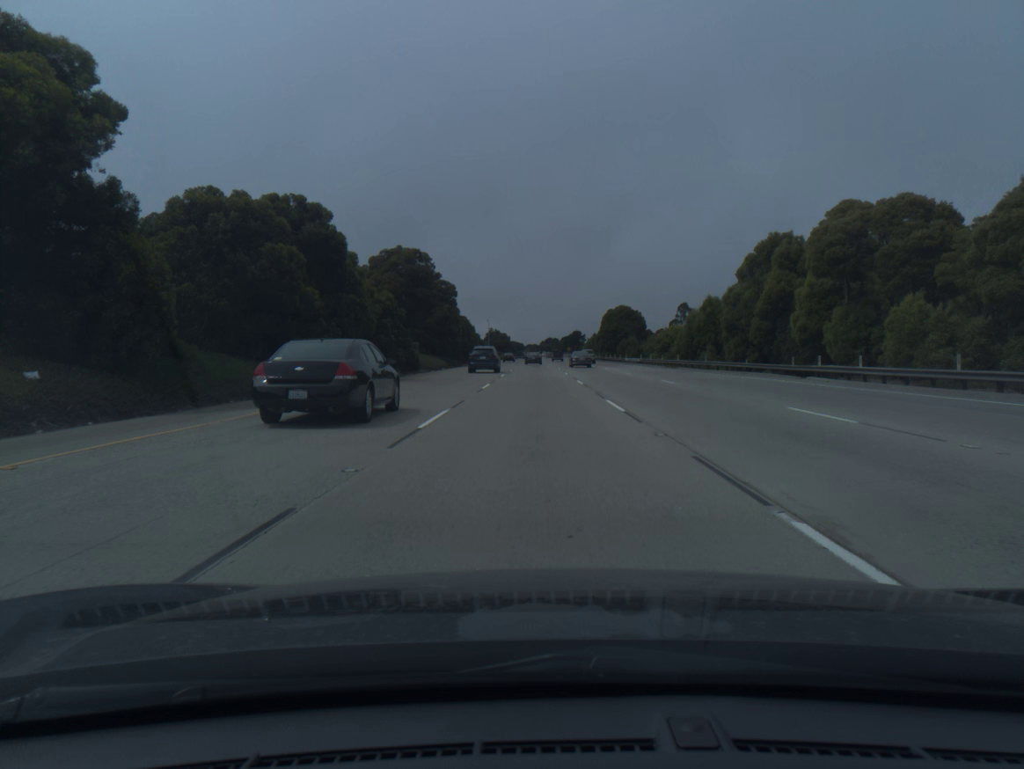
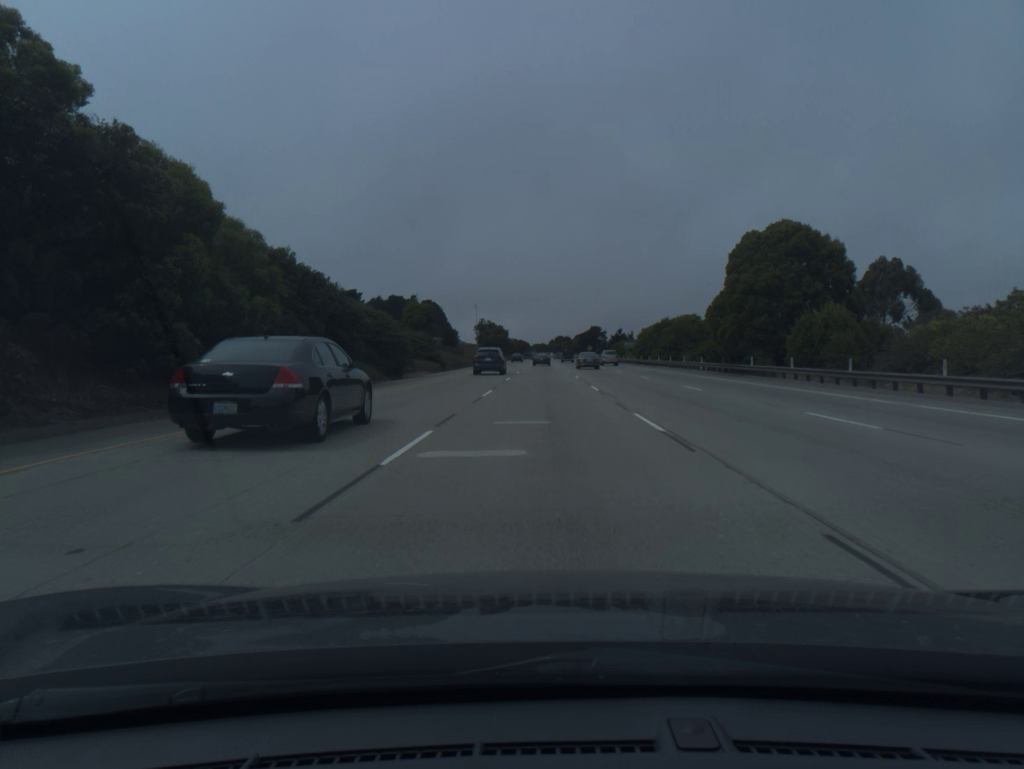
(-0.6, +91.5) m; -1°
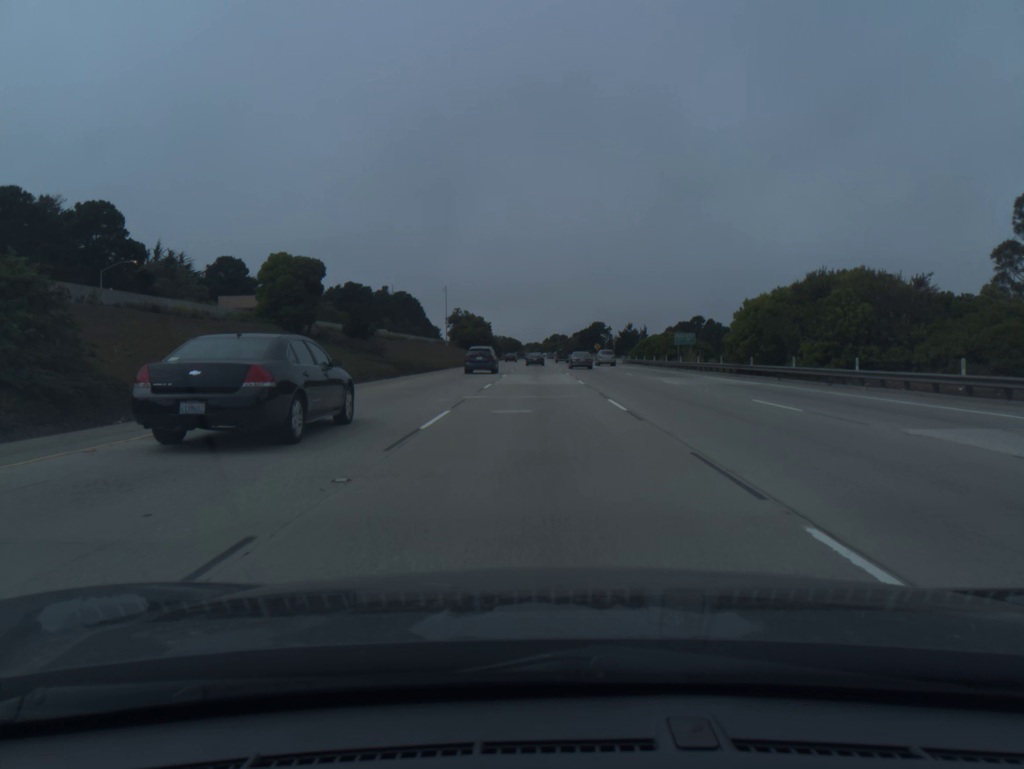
(+0.2, +55.0) m; 0°
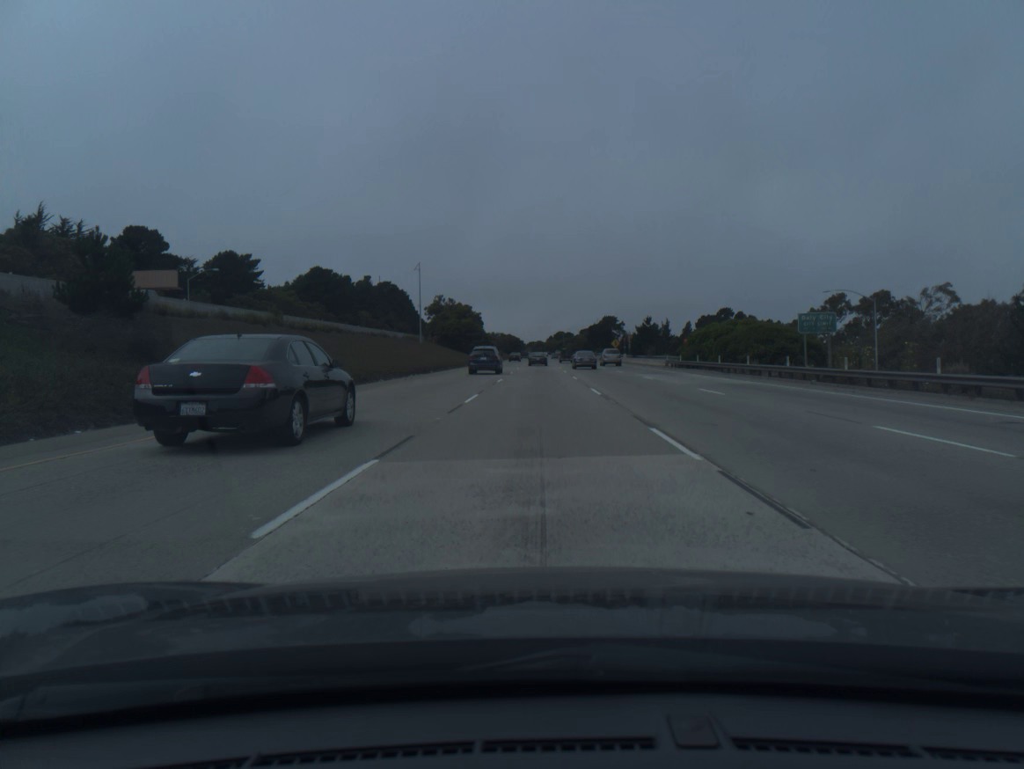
(0.0, +36.5) m; 0°
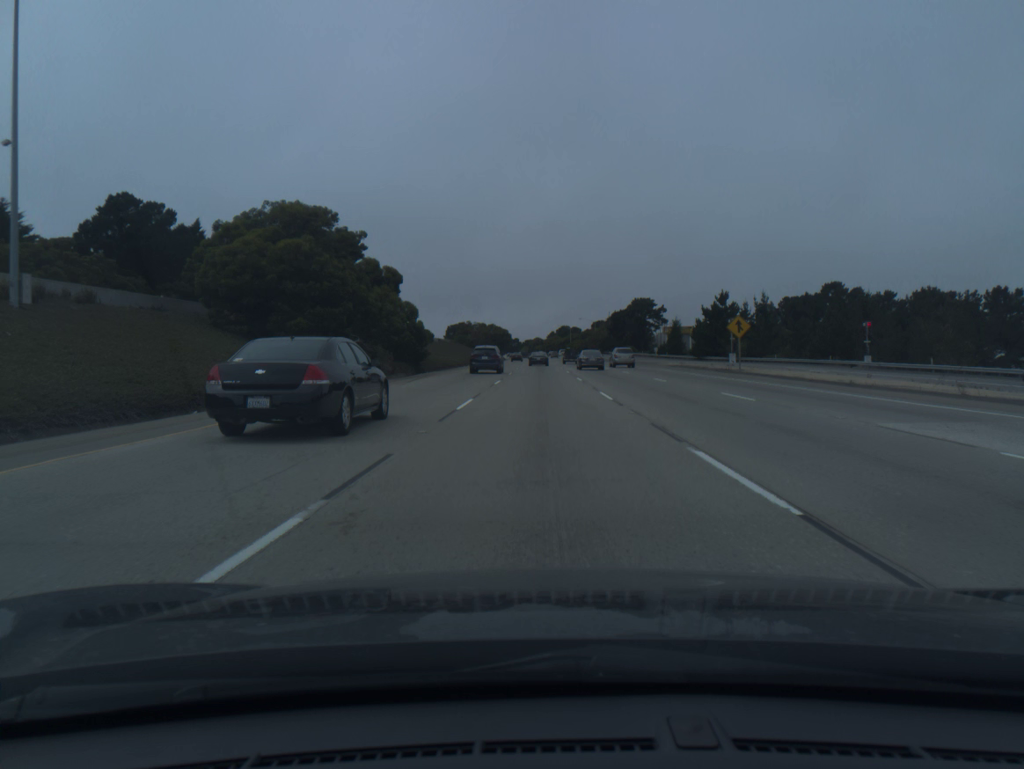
(-0.1, +90.7) m; 0°
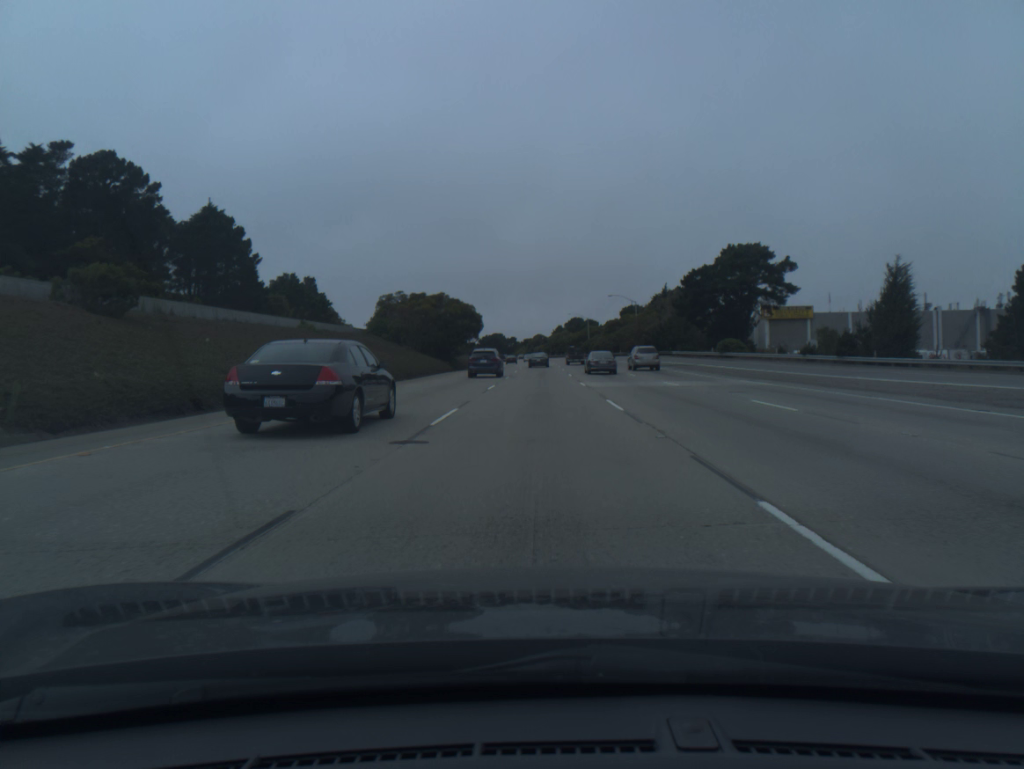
(+0.2, +91.0) m; 0°
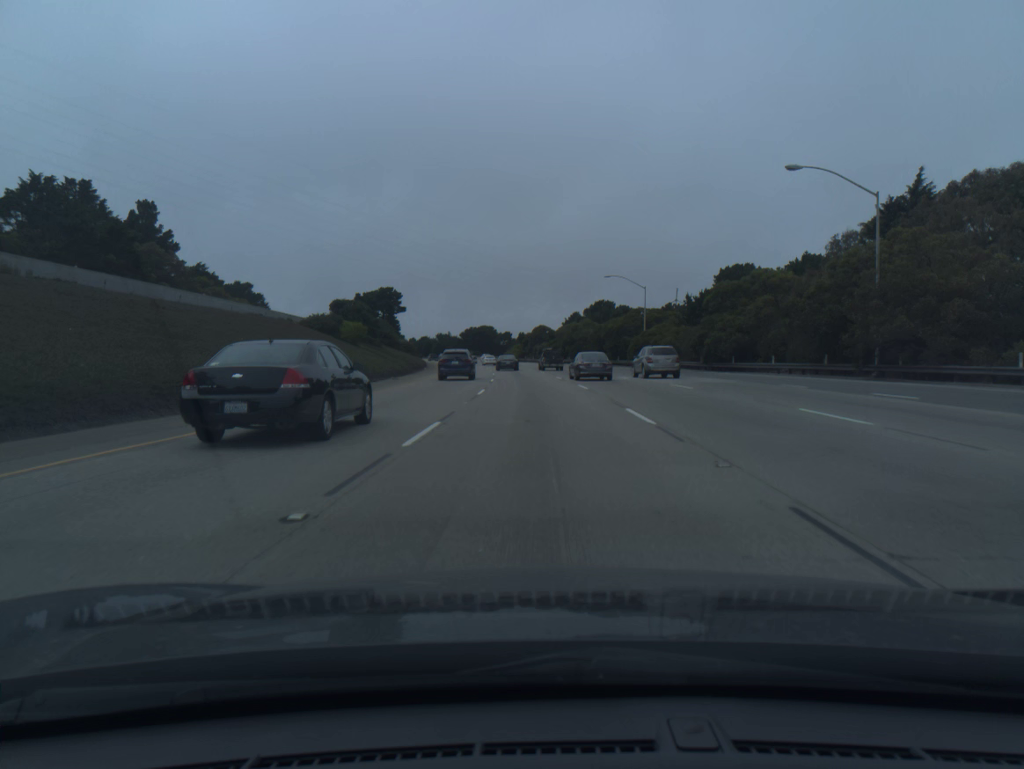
(-0.2, +91.5) m; 0°
